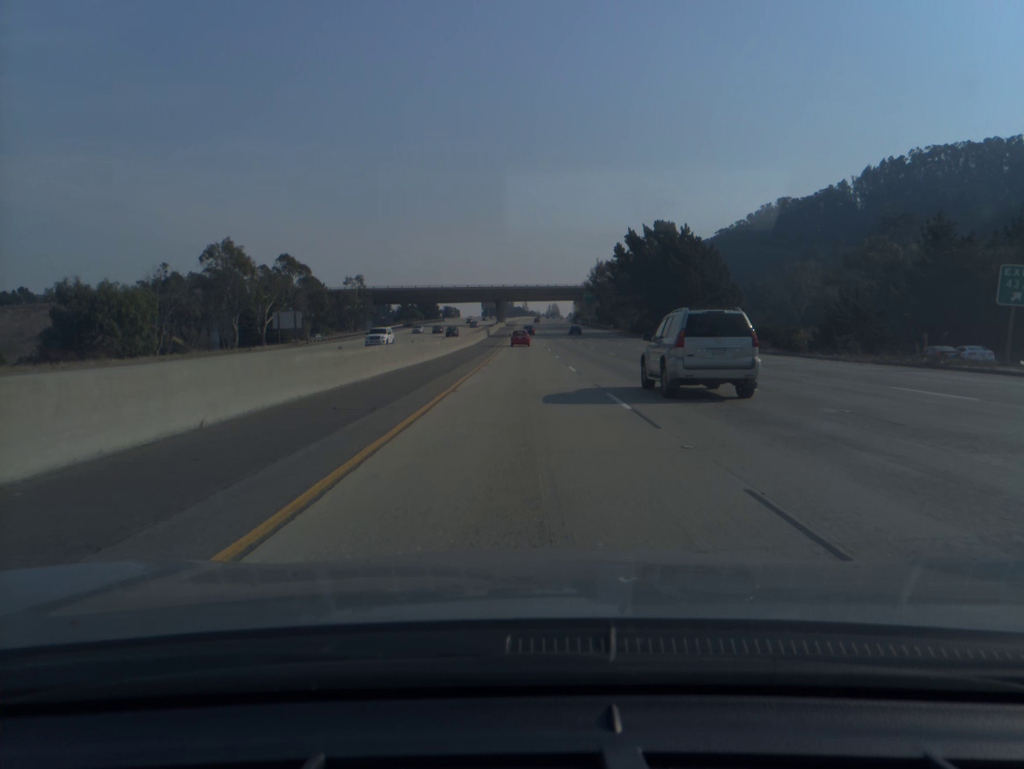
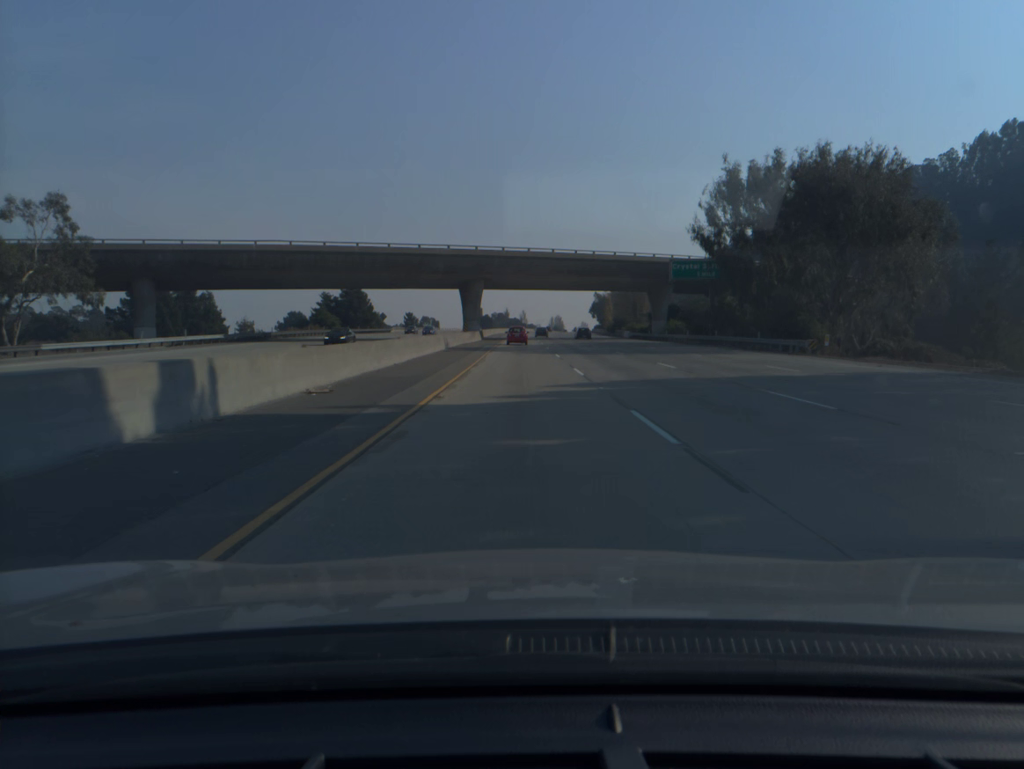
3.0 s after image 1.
(-0.1, +104.7) m; 0°
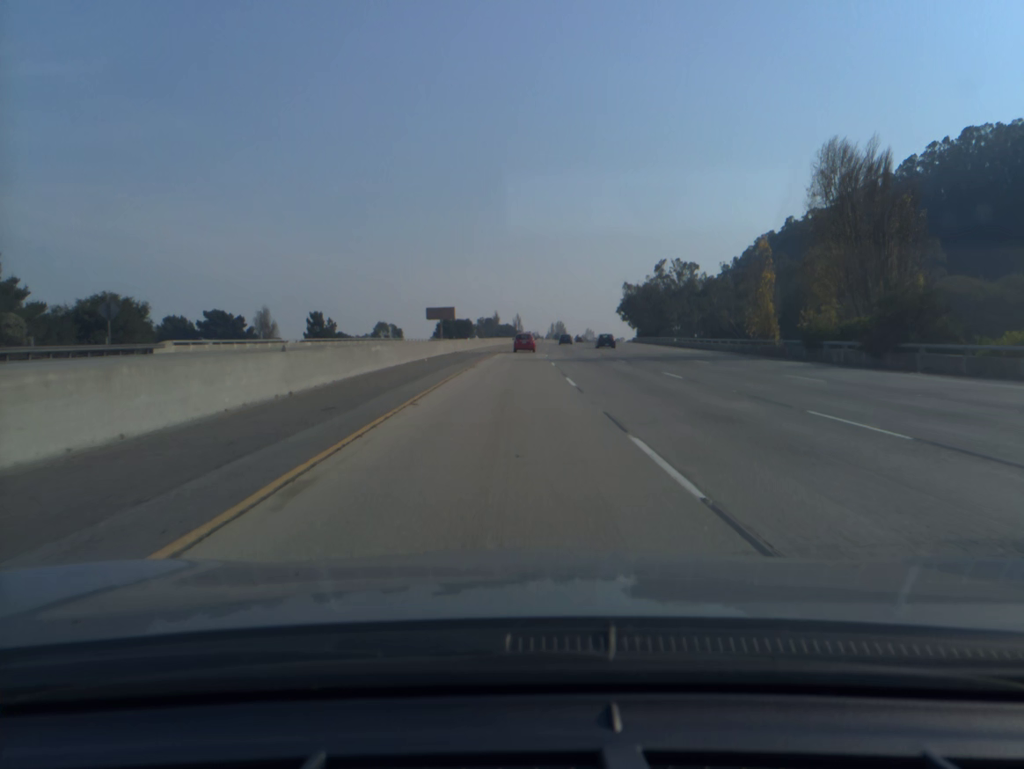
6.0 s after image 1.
(+0.1, +103.1) m; 0°
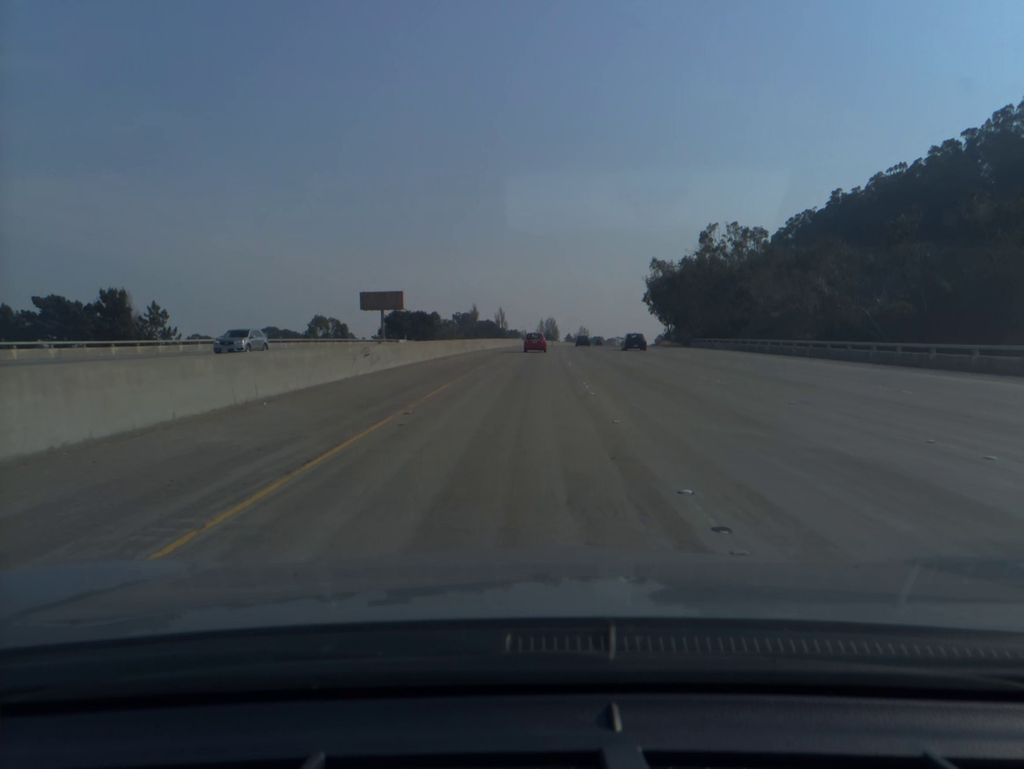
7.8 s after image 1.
(+0.4, +61.4) m; +1°
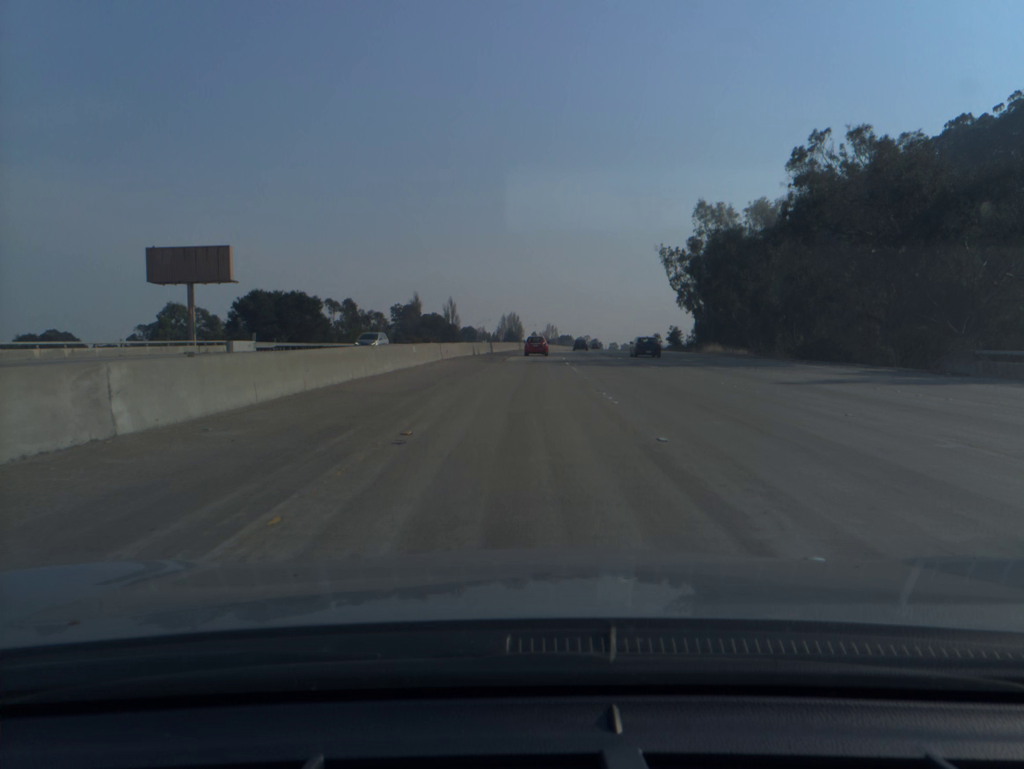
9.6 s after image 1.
(+1.4, +60.5) m; +3°
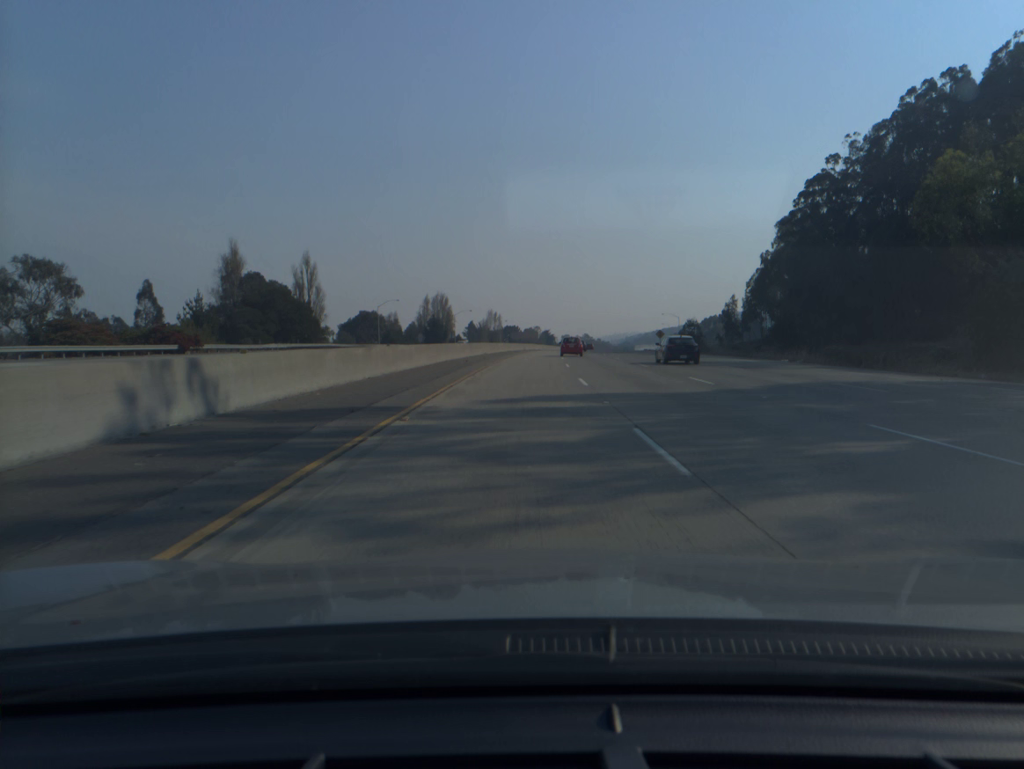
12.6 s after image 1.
(+3.8, +98.8) m; +4°
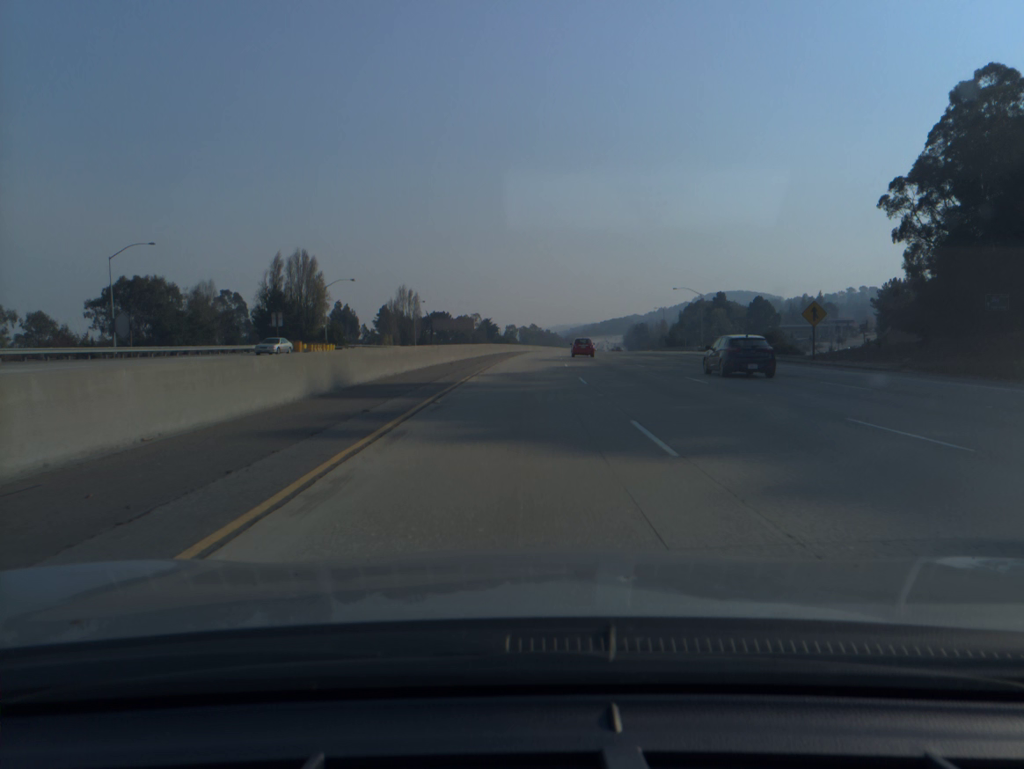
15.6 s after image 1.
(+3.4, +98.8) m; +4°
